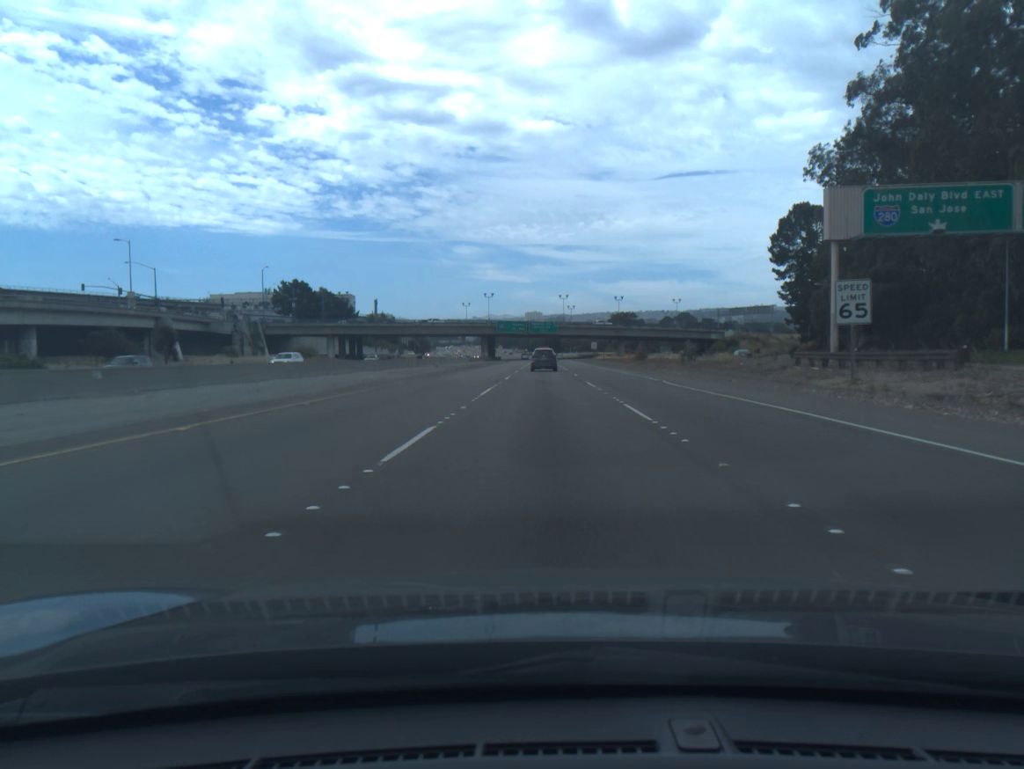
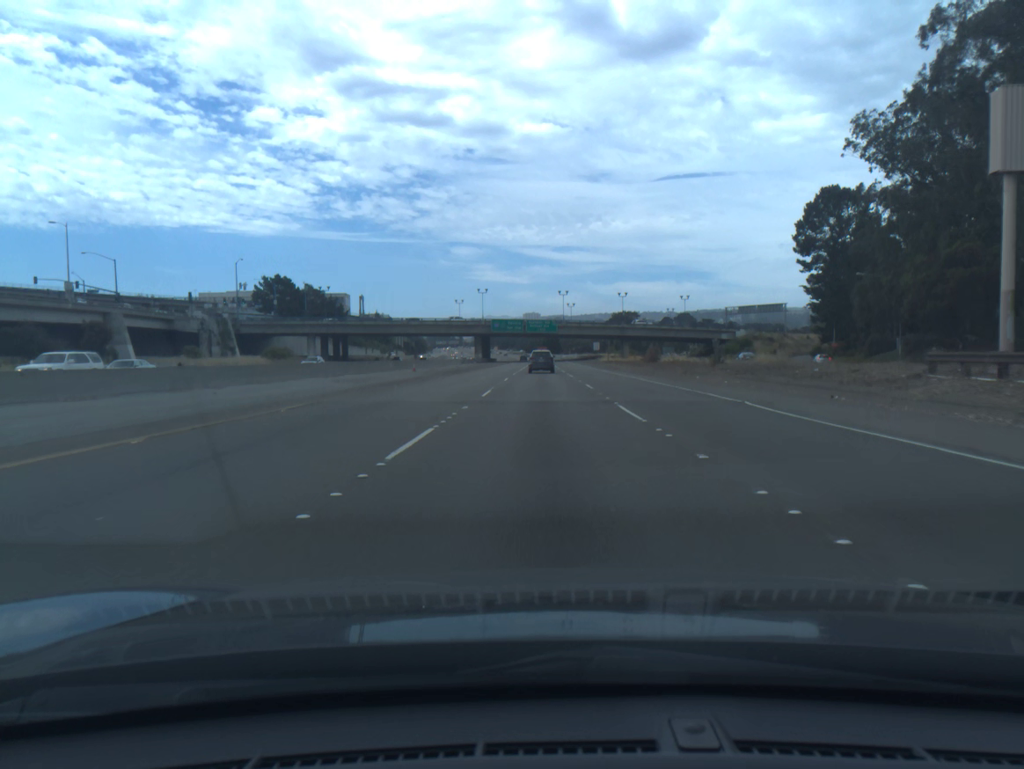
(0.0, +14.1) m; 0°
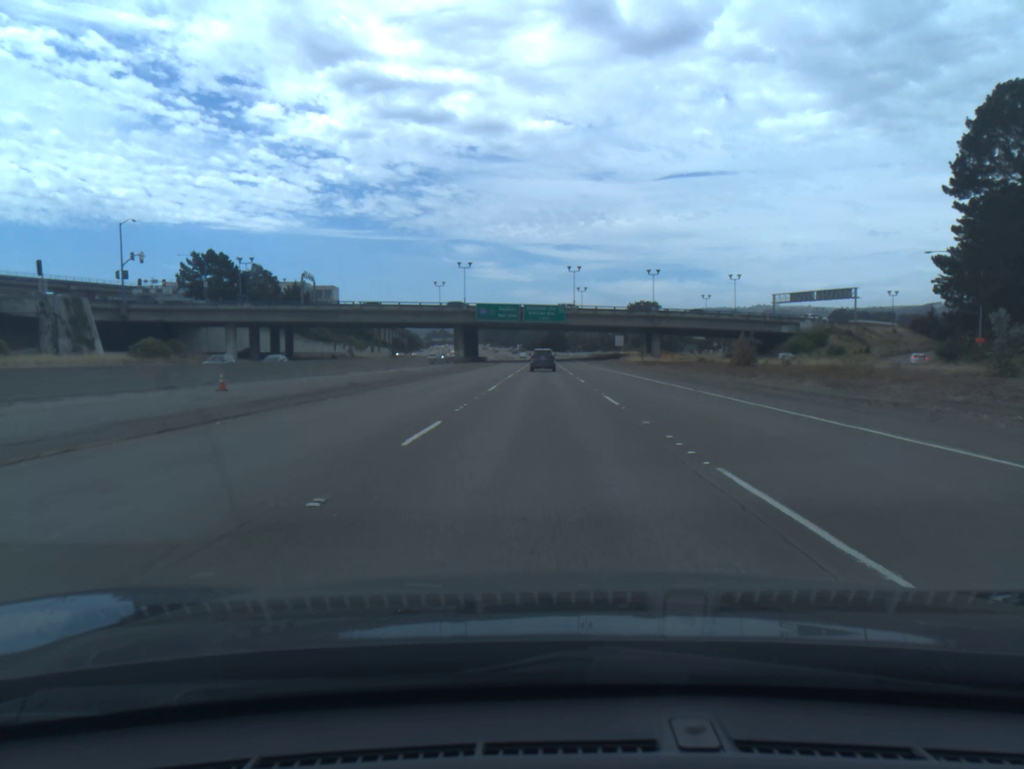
(0.0, +42.5) m; 0°
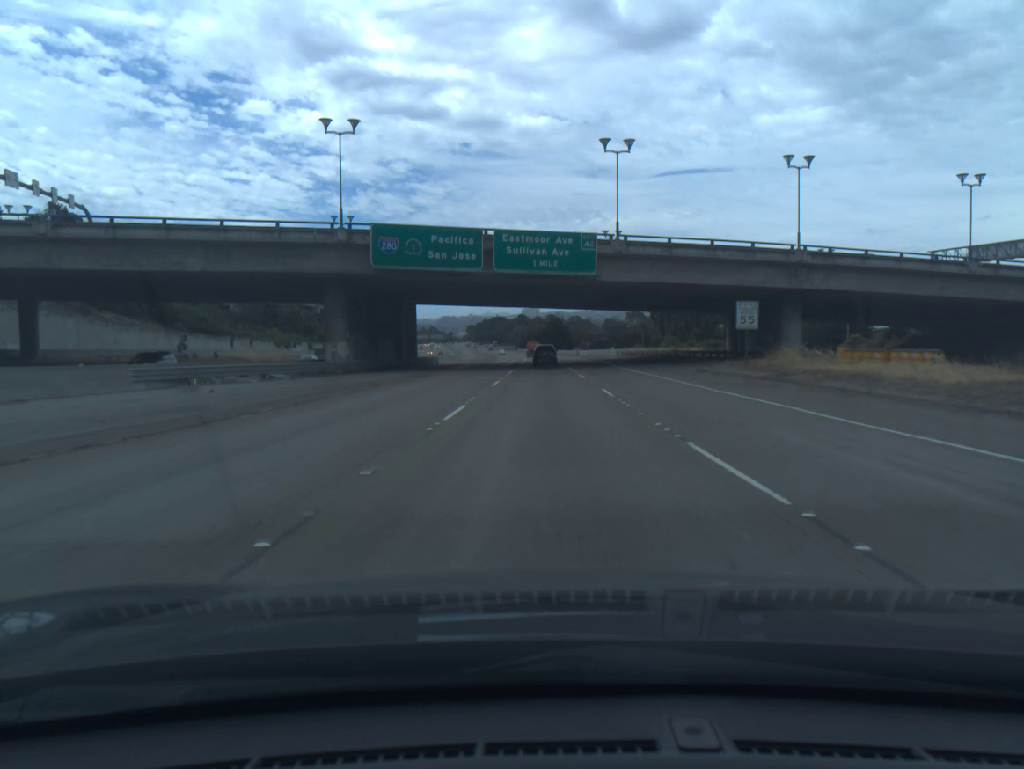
(0.0, +71.8) m; 0°
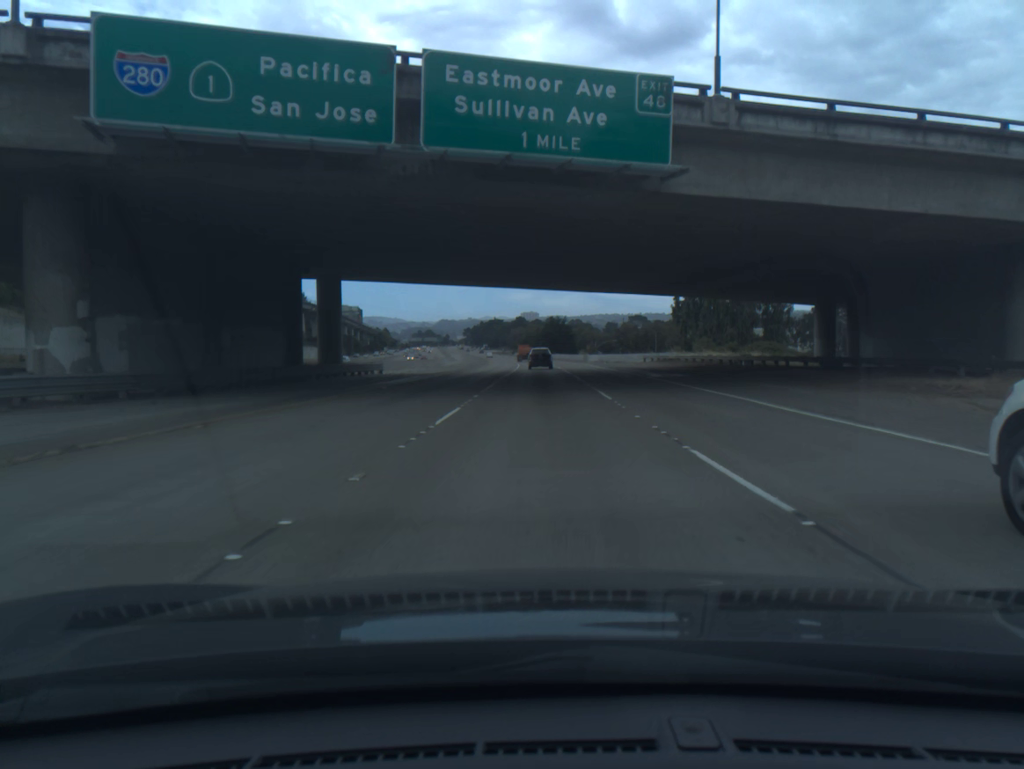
(0.0, +29.2) m; 0°
